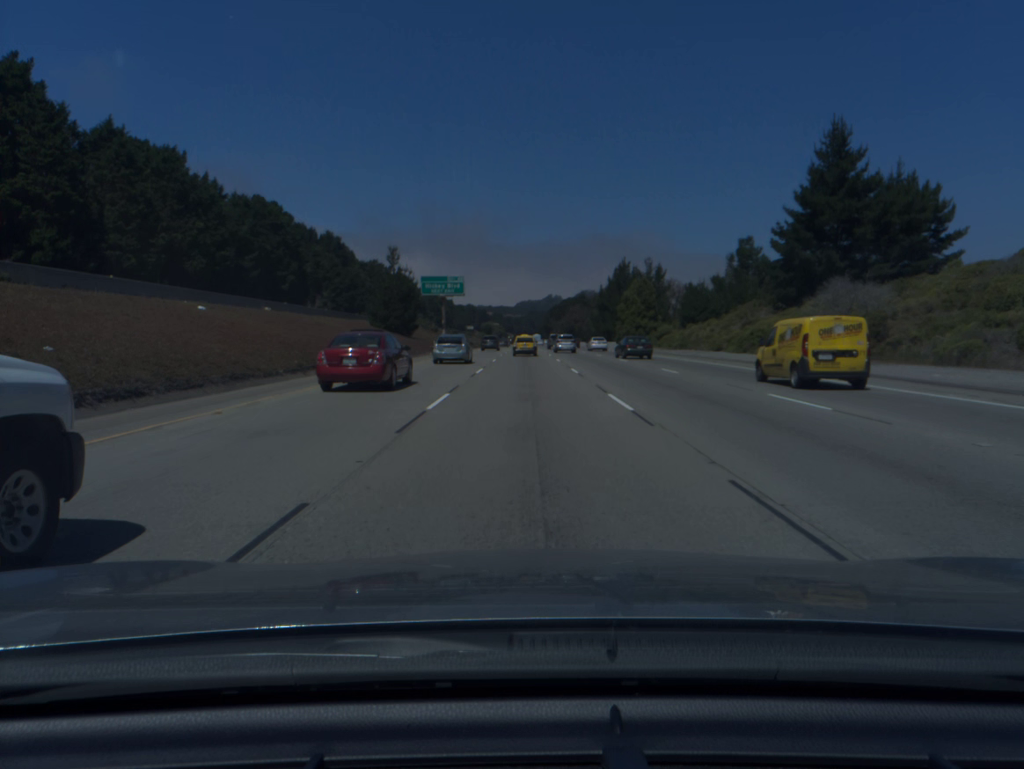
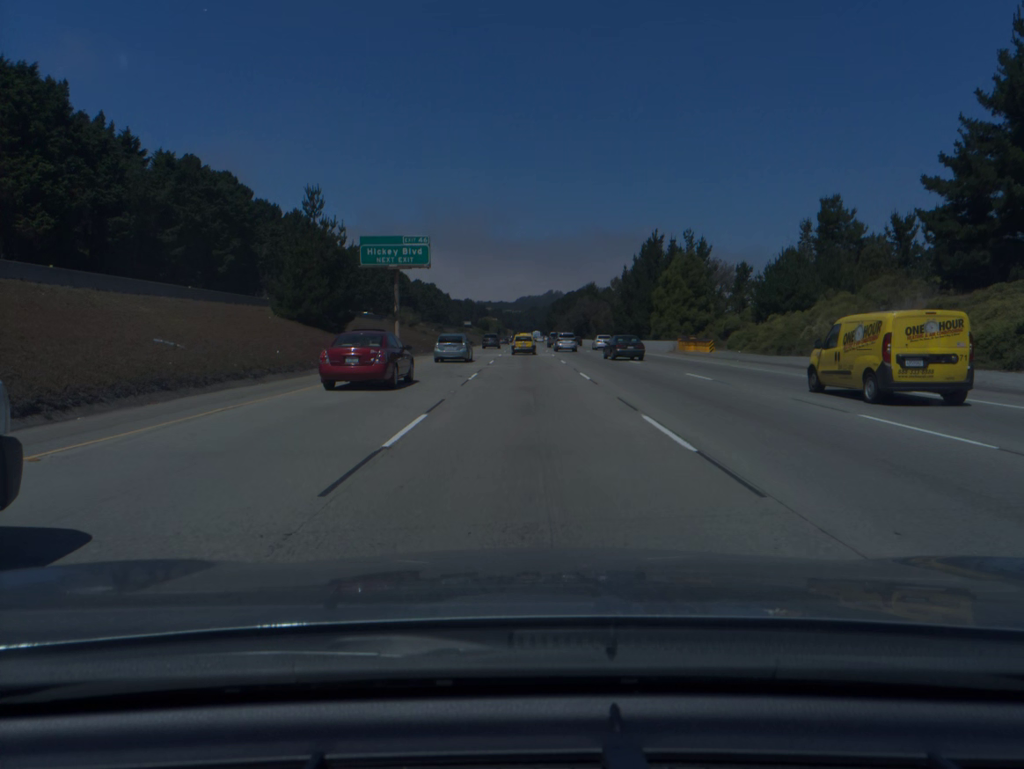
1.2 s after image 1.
(0.0, +34.2) m; 0°
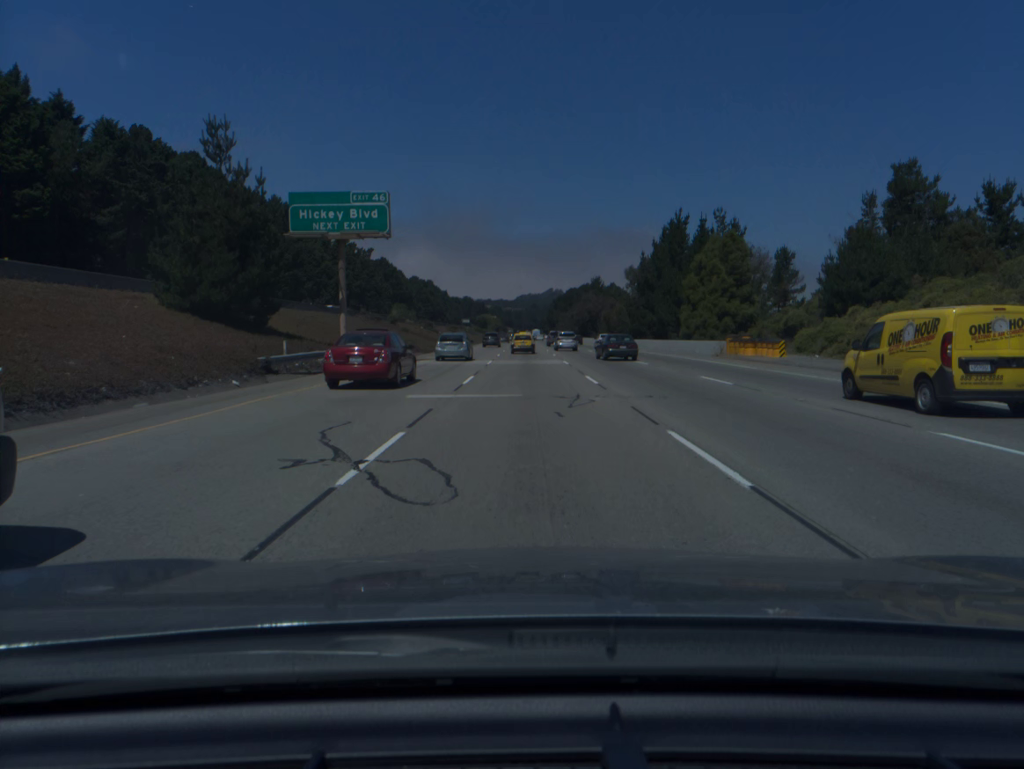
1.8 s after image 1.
(0.0, +17.1) m; 0°
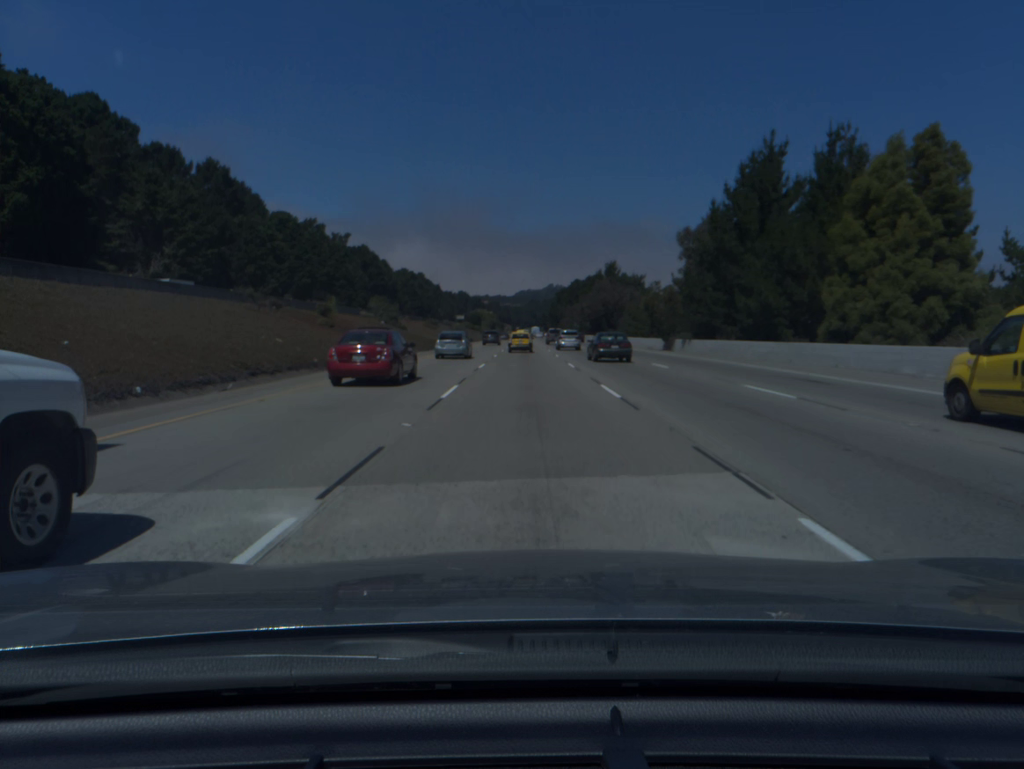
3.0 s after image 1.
(0.0, +34.2) m; 0°
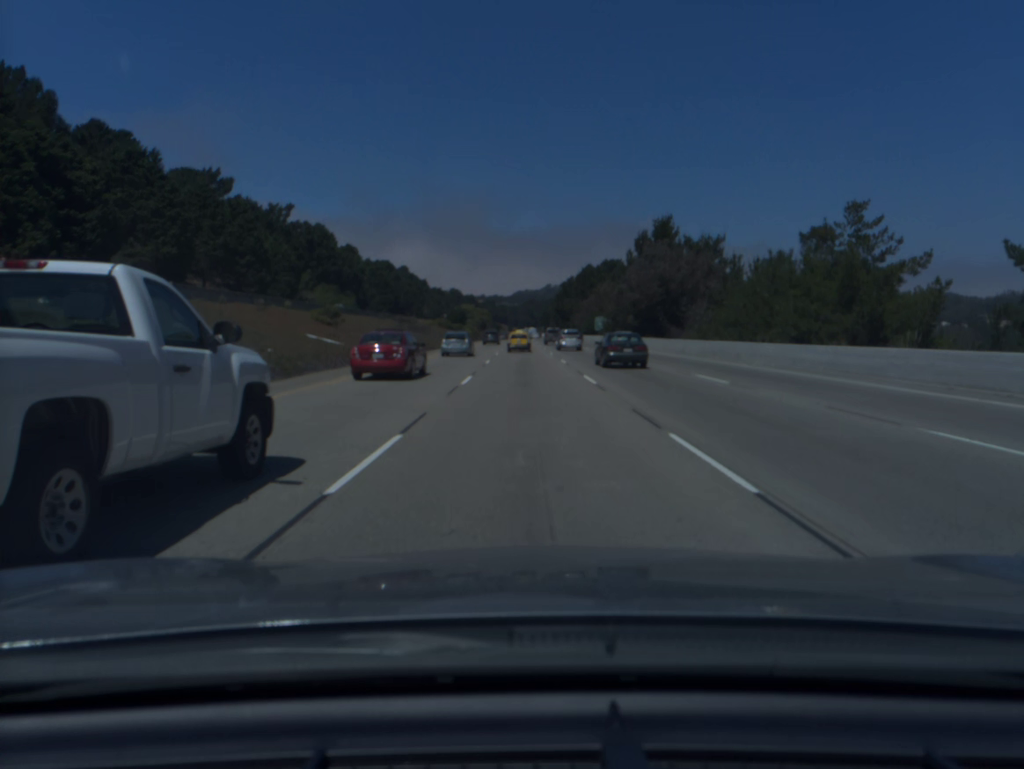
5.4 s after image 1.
(0.0, +68.3) m; 0°
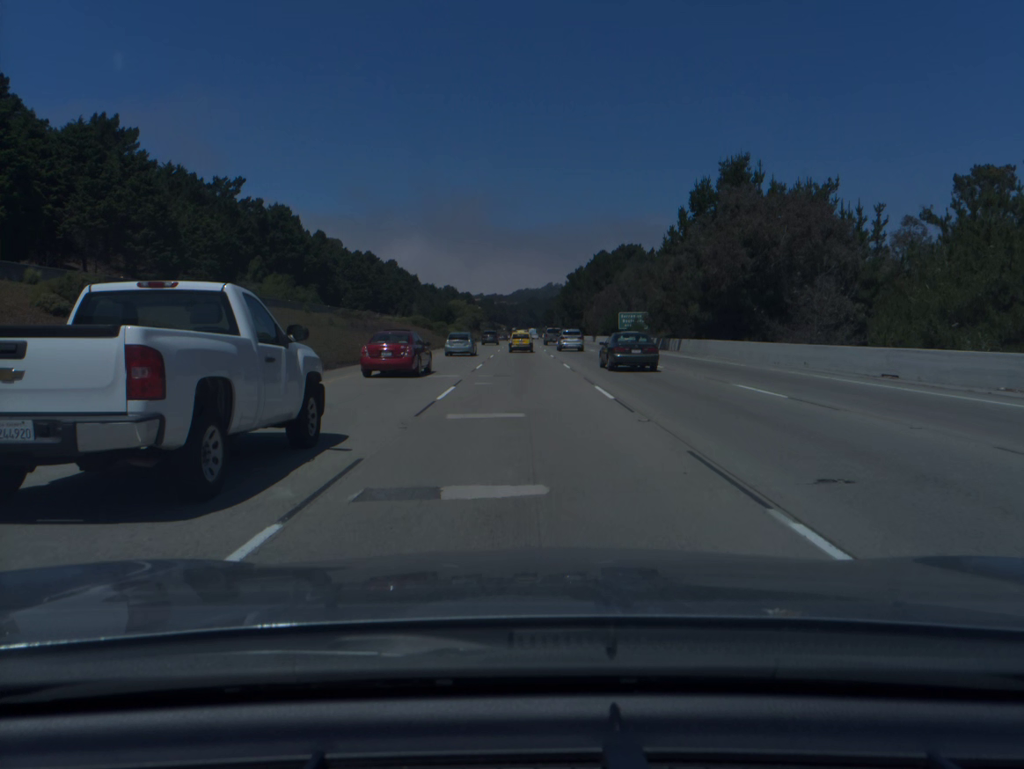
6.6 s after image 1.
(0.0, +34.1) m; 0°
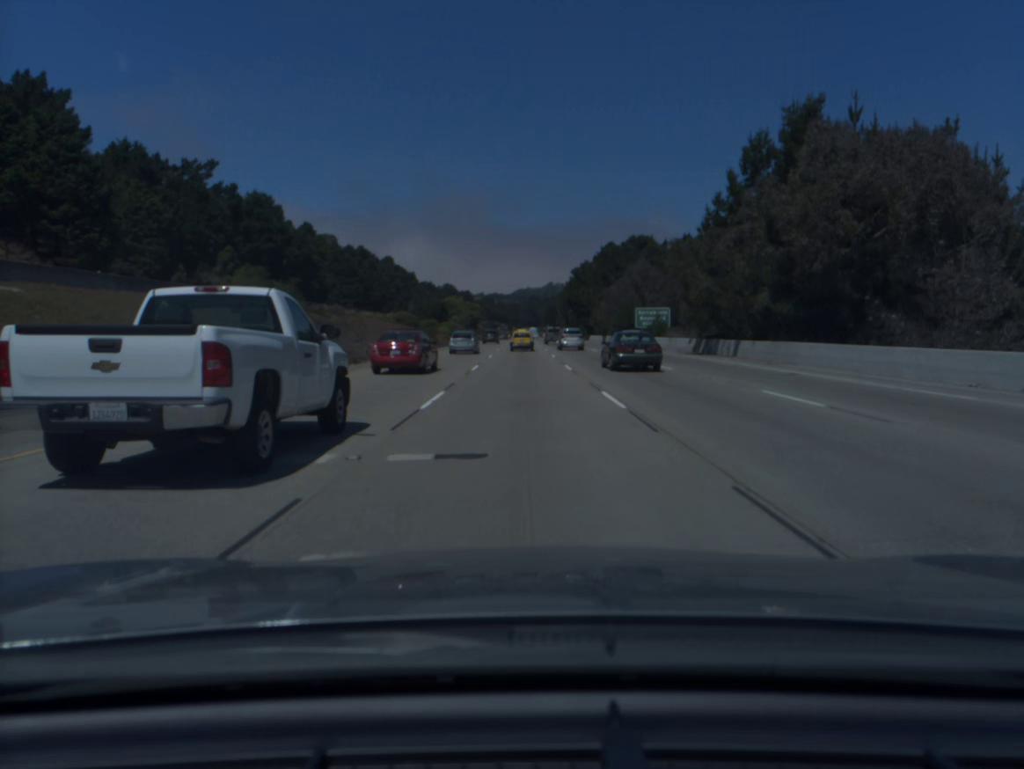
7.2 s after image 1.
(0.0, +17.0) m; 0°
